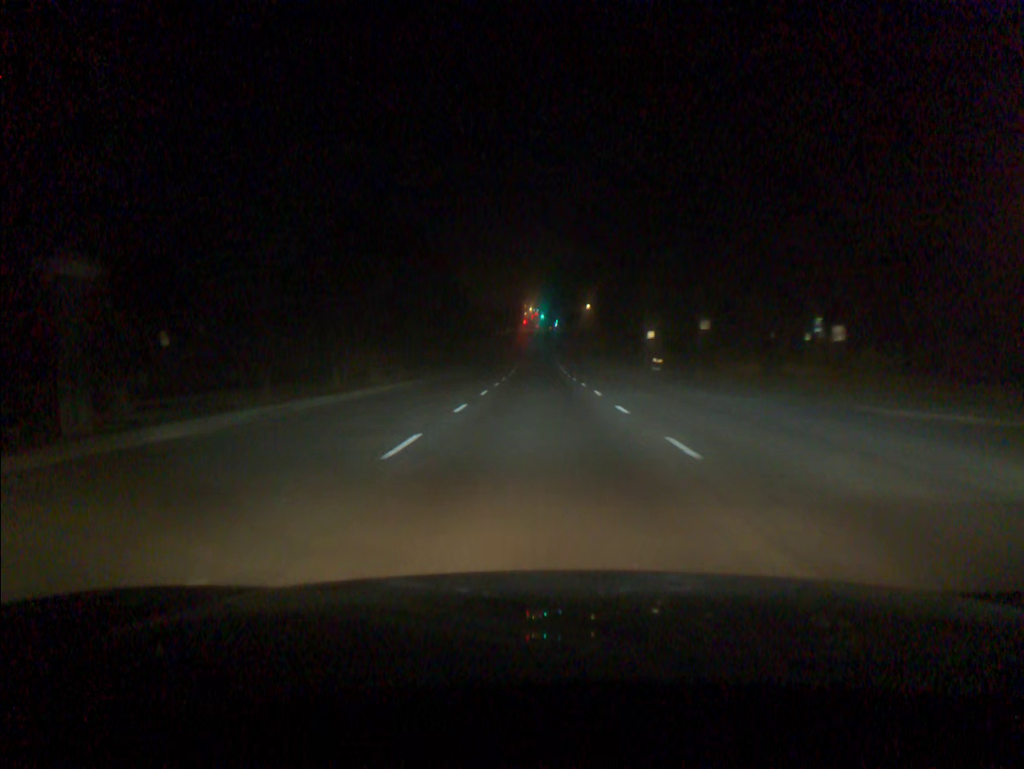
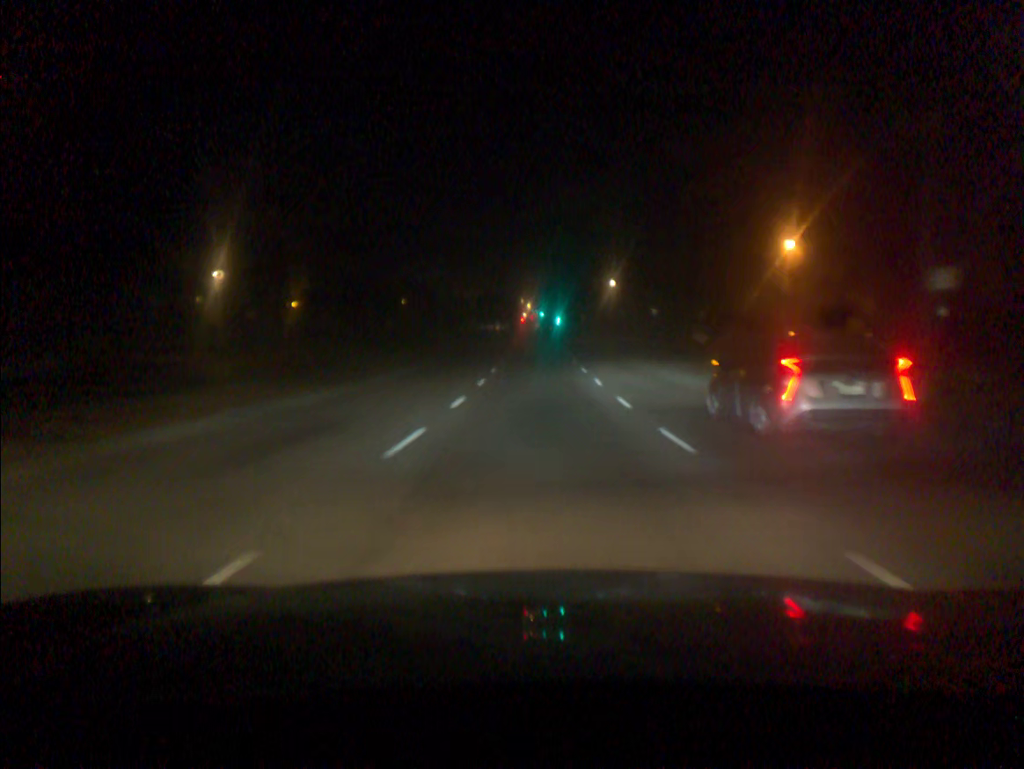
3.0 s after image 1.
(-0.1, +43.7) m; 0°
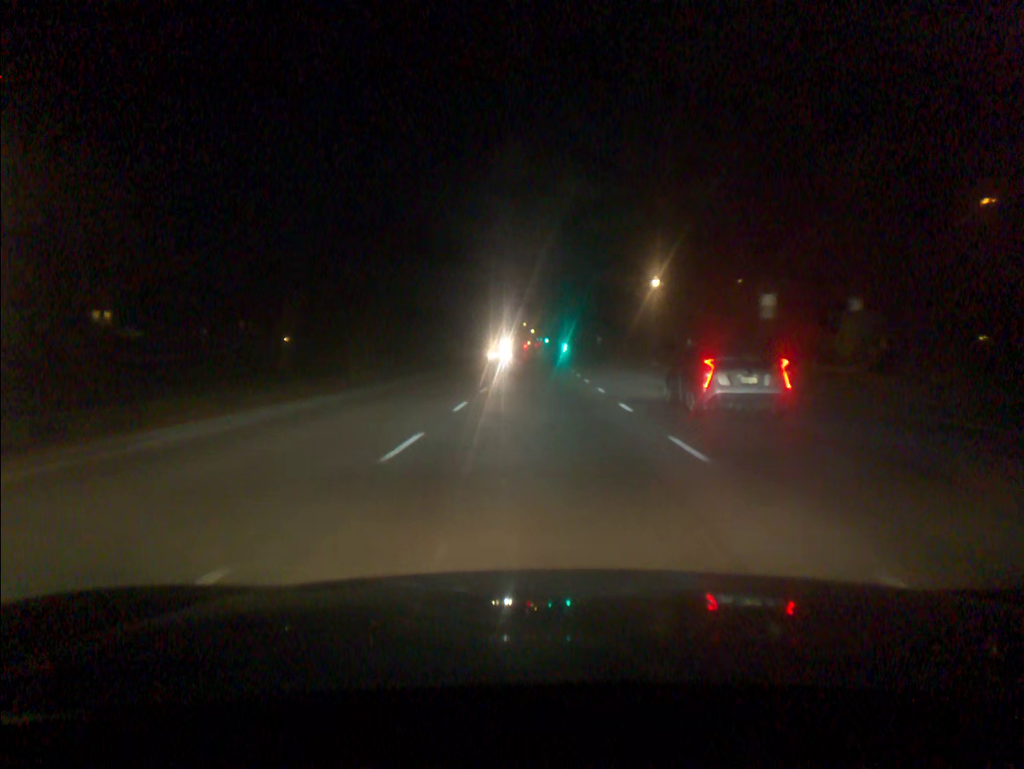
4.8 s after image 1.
(-0.1, +28.8) m; 0°
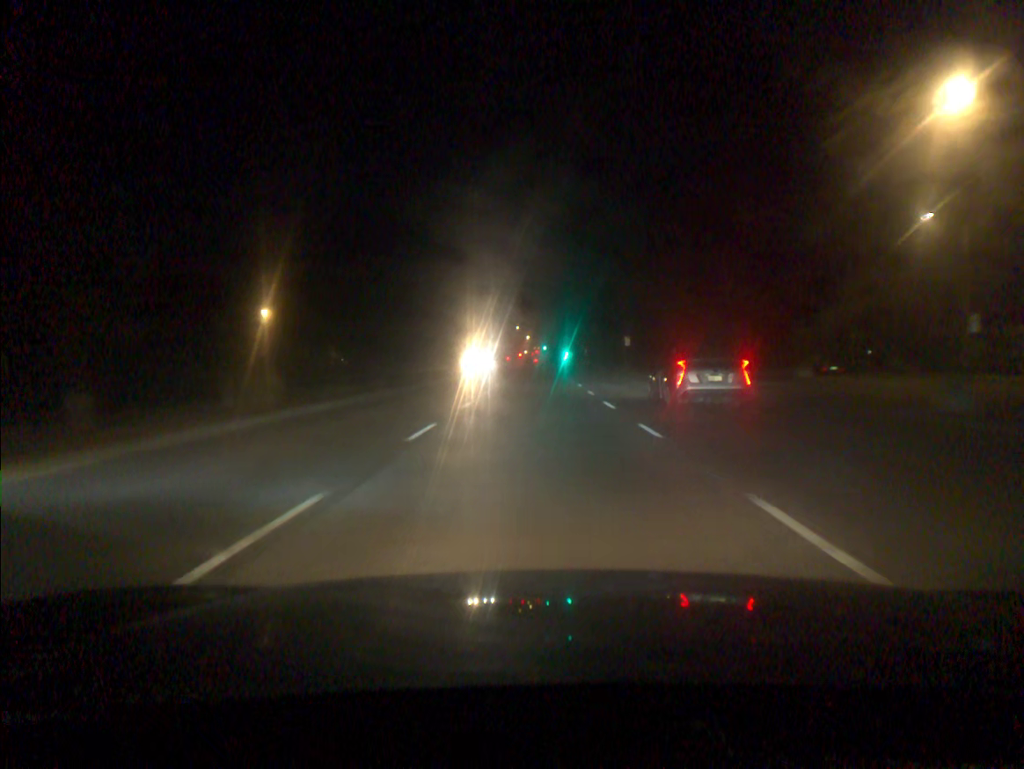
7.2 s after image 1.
(+0.1, +41.6) m; 0°
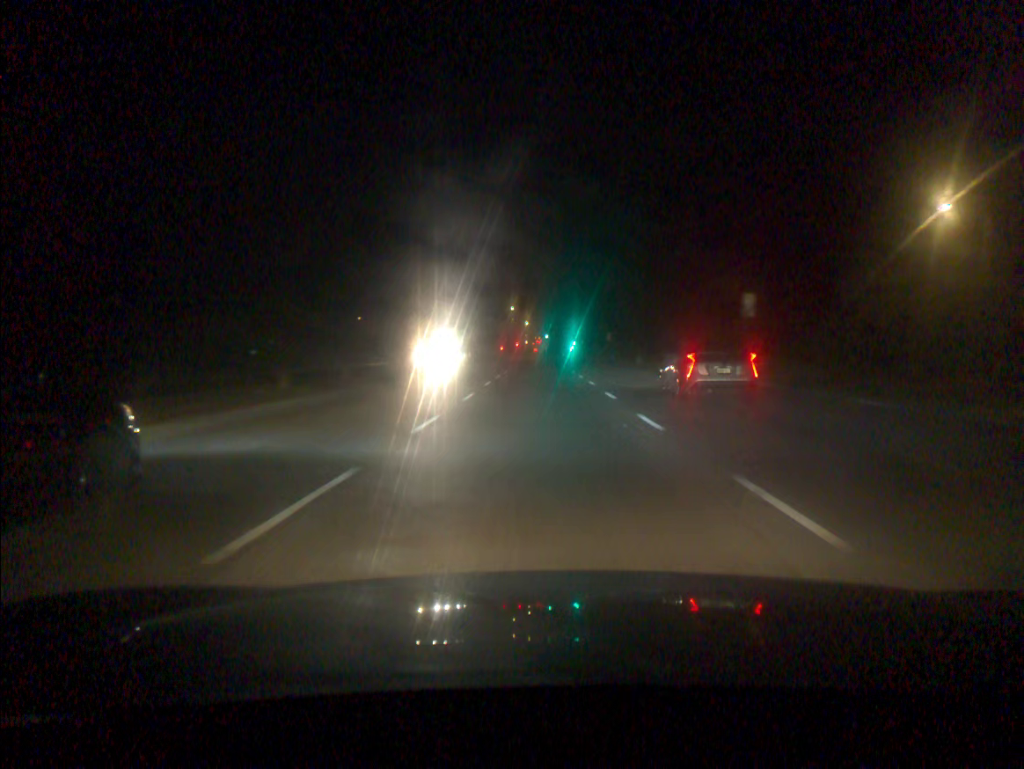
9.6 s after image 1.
(0.0, +43.3) m; 0°
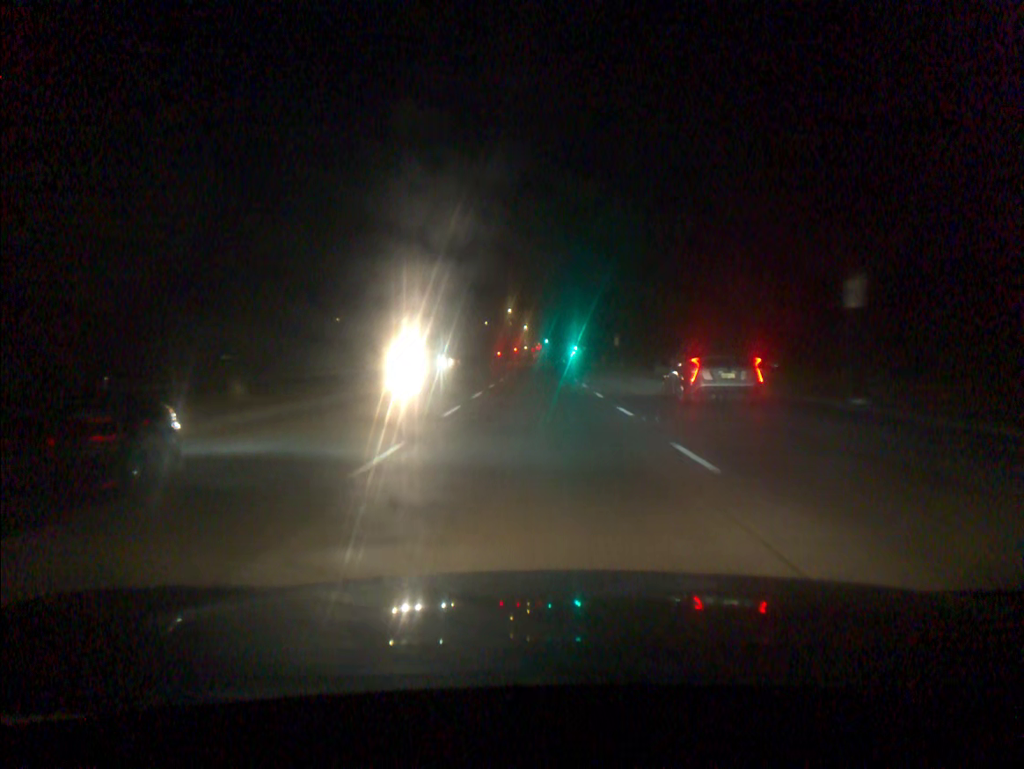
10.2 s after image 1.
(0.0, +11.0) m; 0°
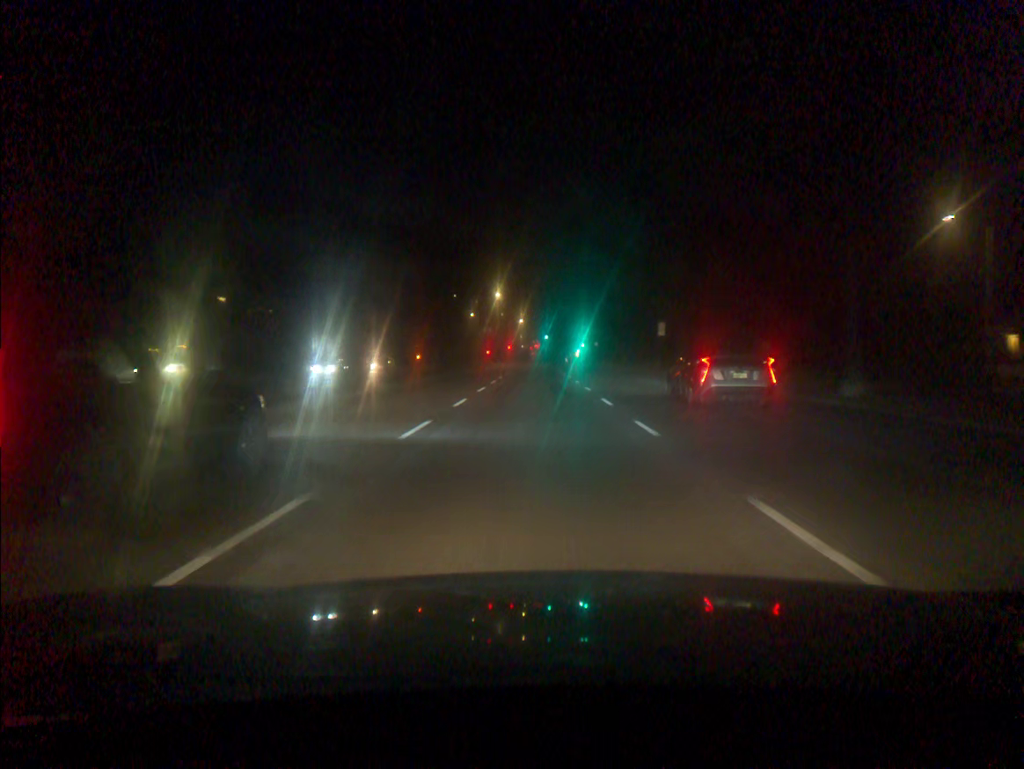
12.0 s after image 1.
(+0.1, +33.2) m; 0°
